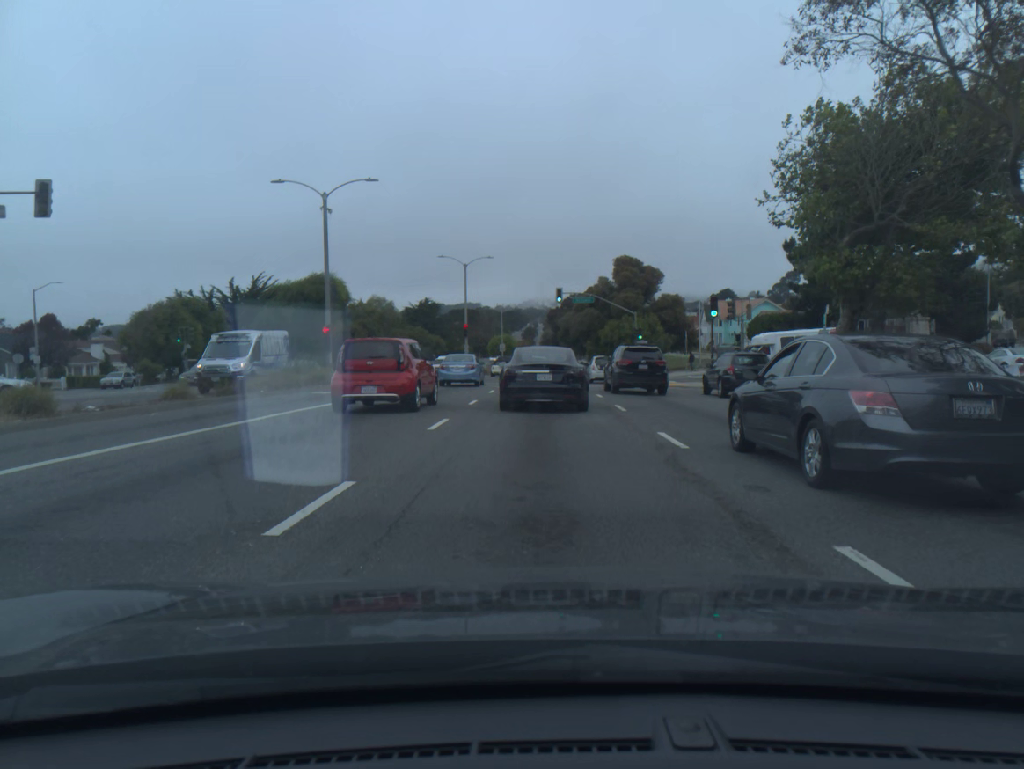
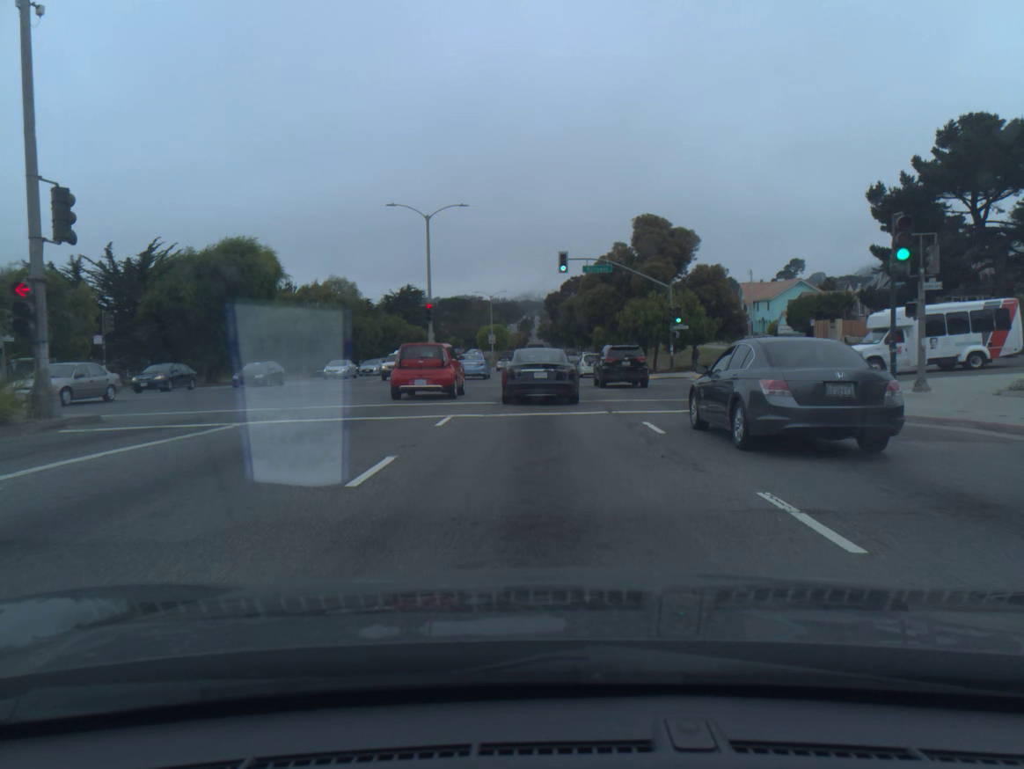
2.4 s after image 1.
(+0.1, +19.7) m; 0°
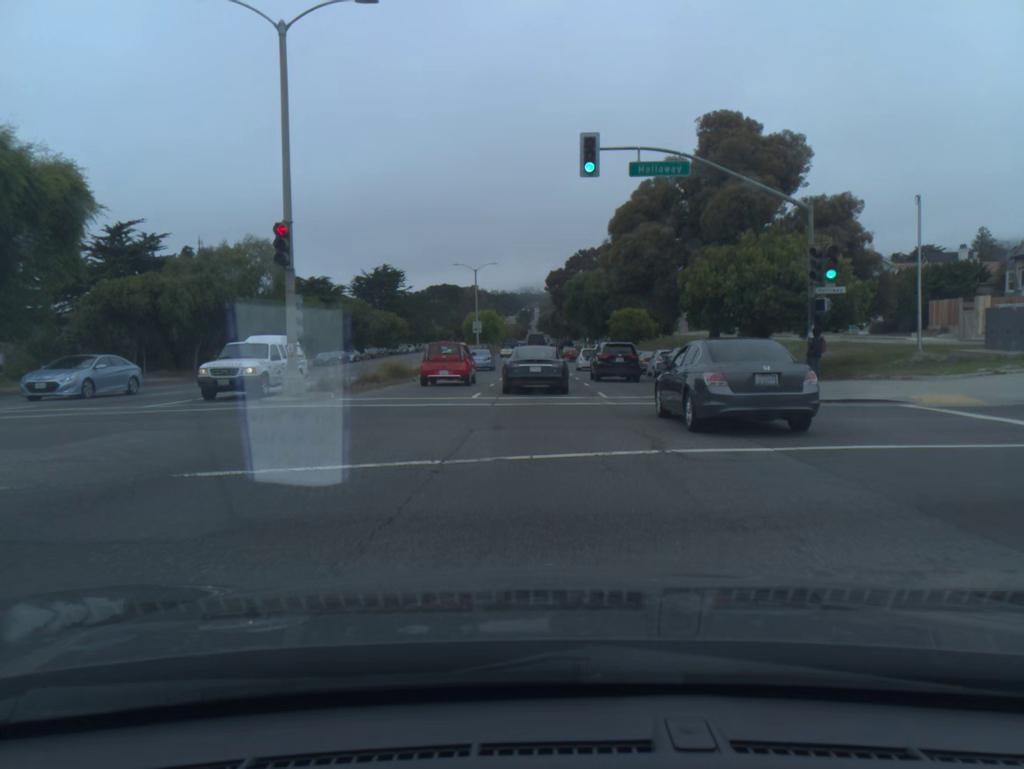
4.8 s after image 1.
(0.0, +25.1) m; 0°
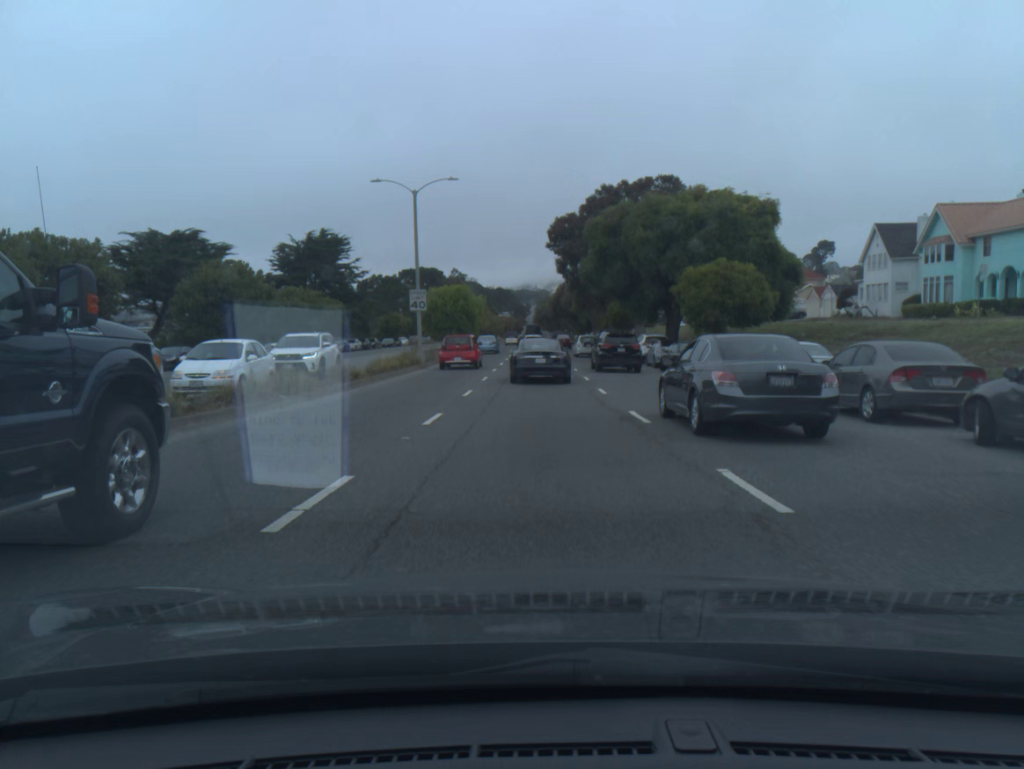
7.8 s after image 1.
(0.0, +38.0) m; 0°
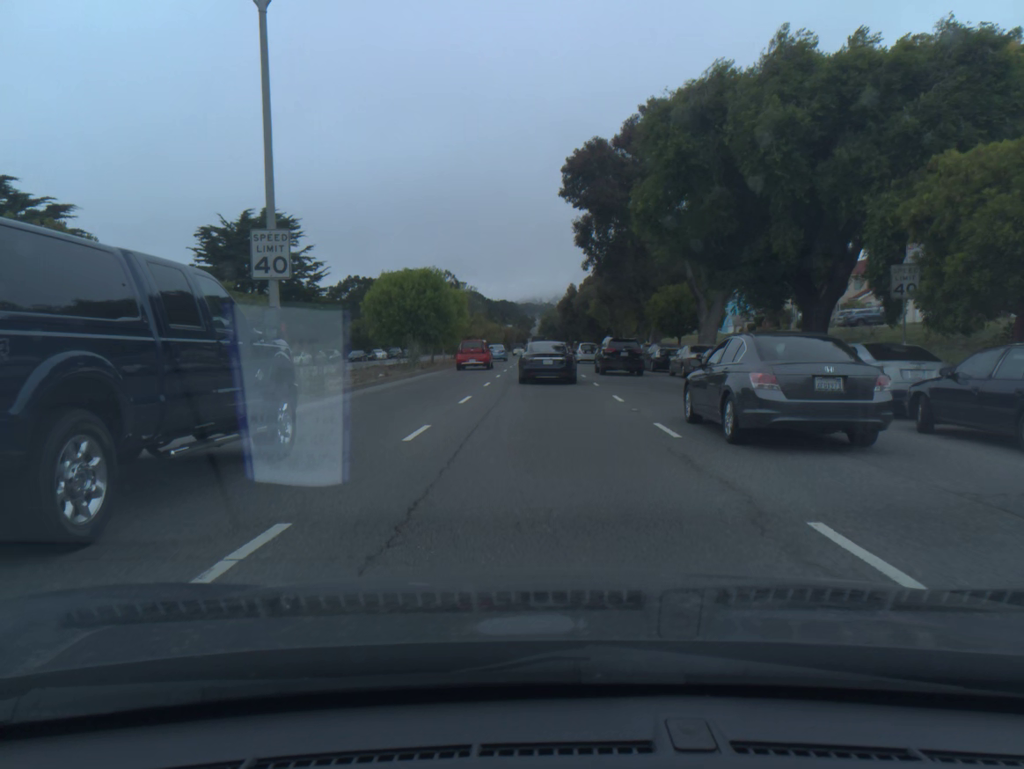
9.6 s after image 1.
(-0.1, +24.0) m; 0°
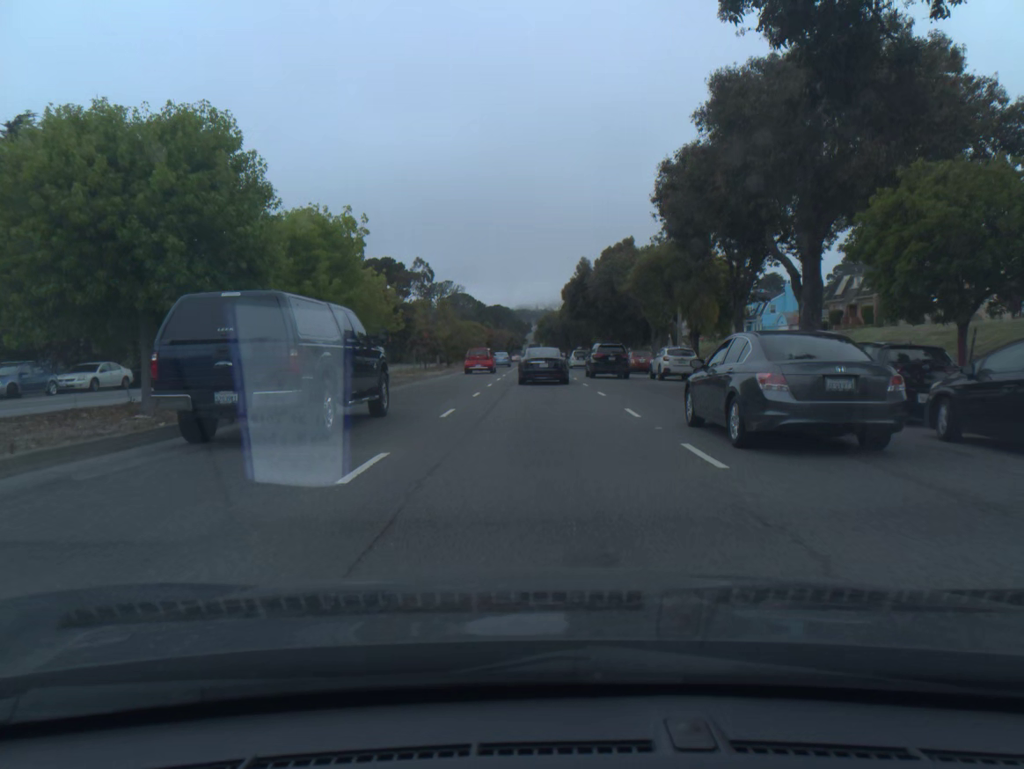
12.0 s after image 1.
(+0.1, +32.3) m; 0°
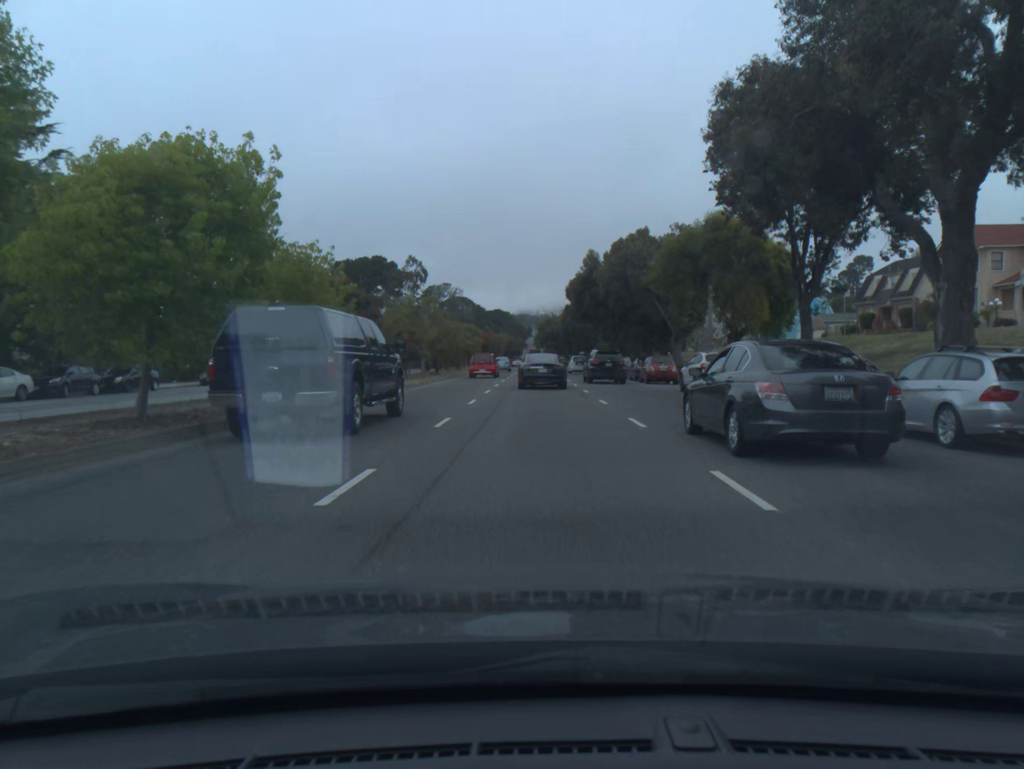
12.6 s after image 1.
(0.0, +8.2) m; 0°
